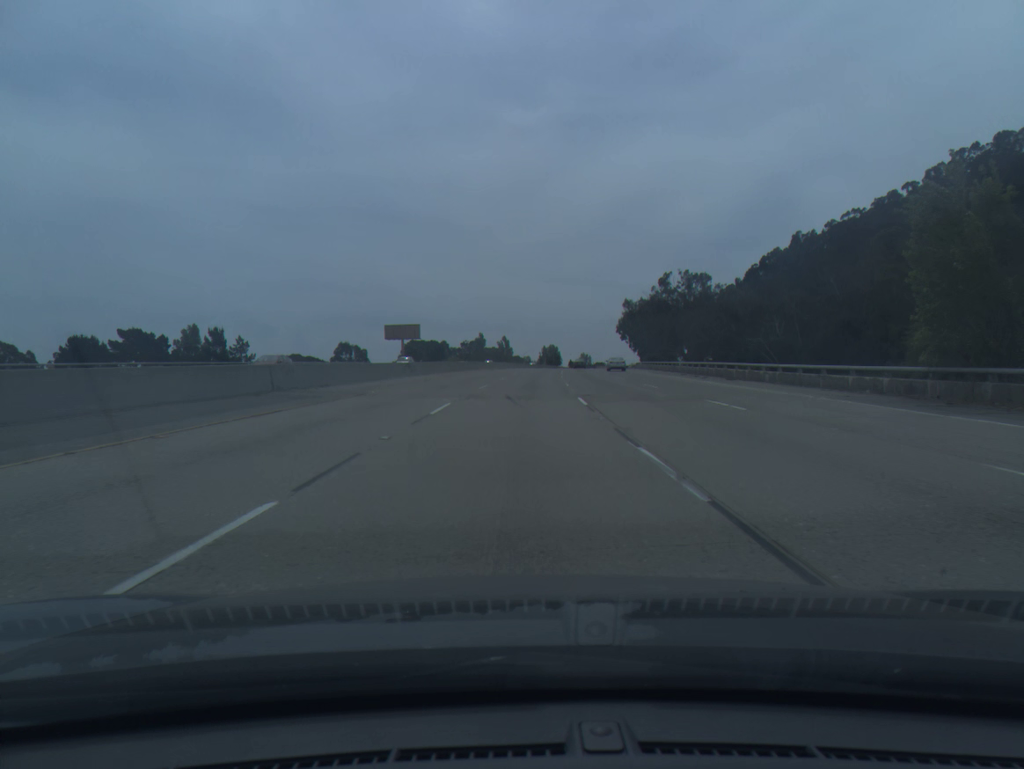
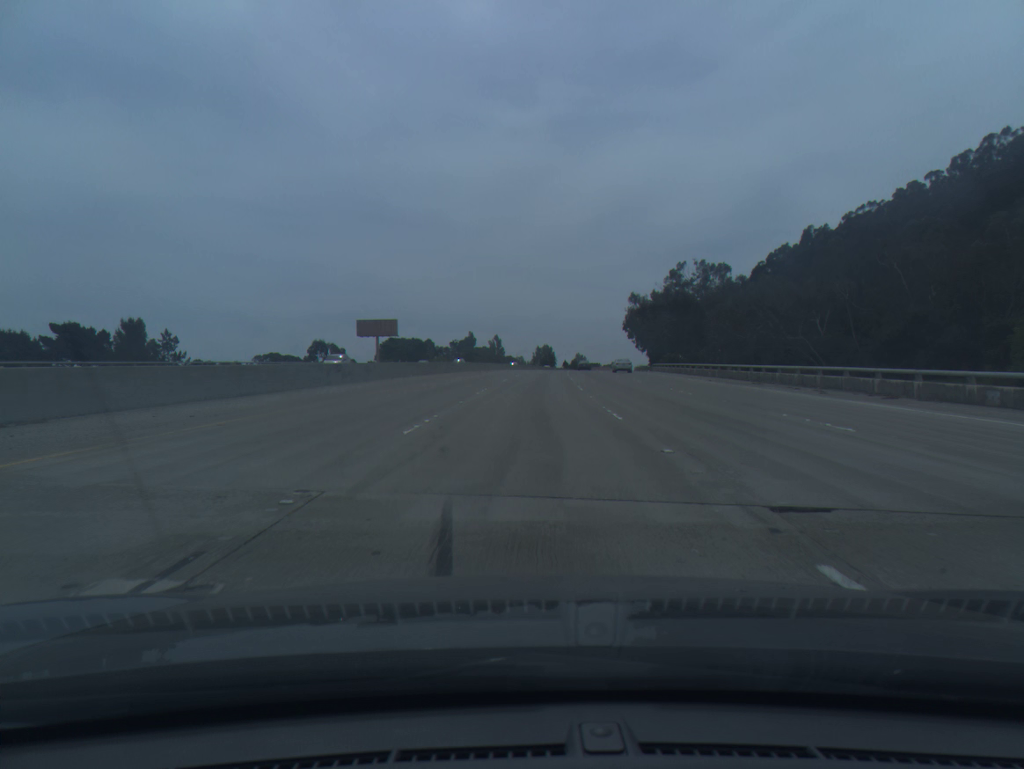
(+0.1, +20.0) m; +1°
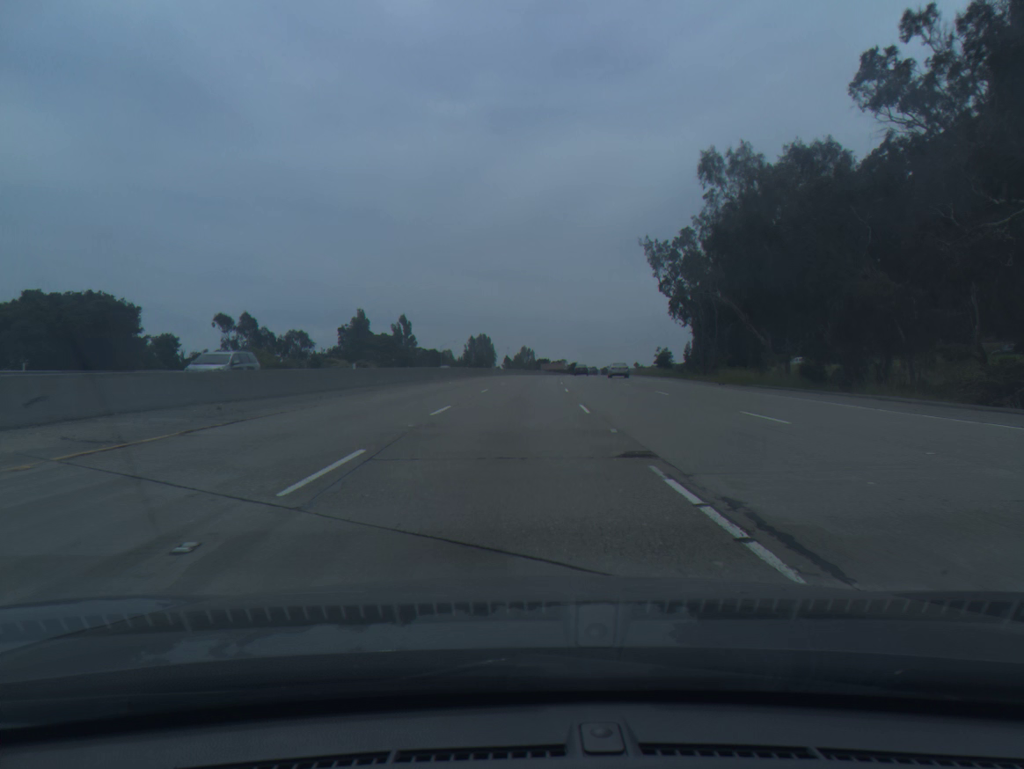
(+4.8, +100.4) m; +4°
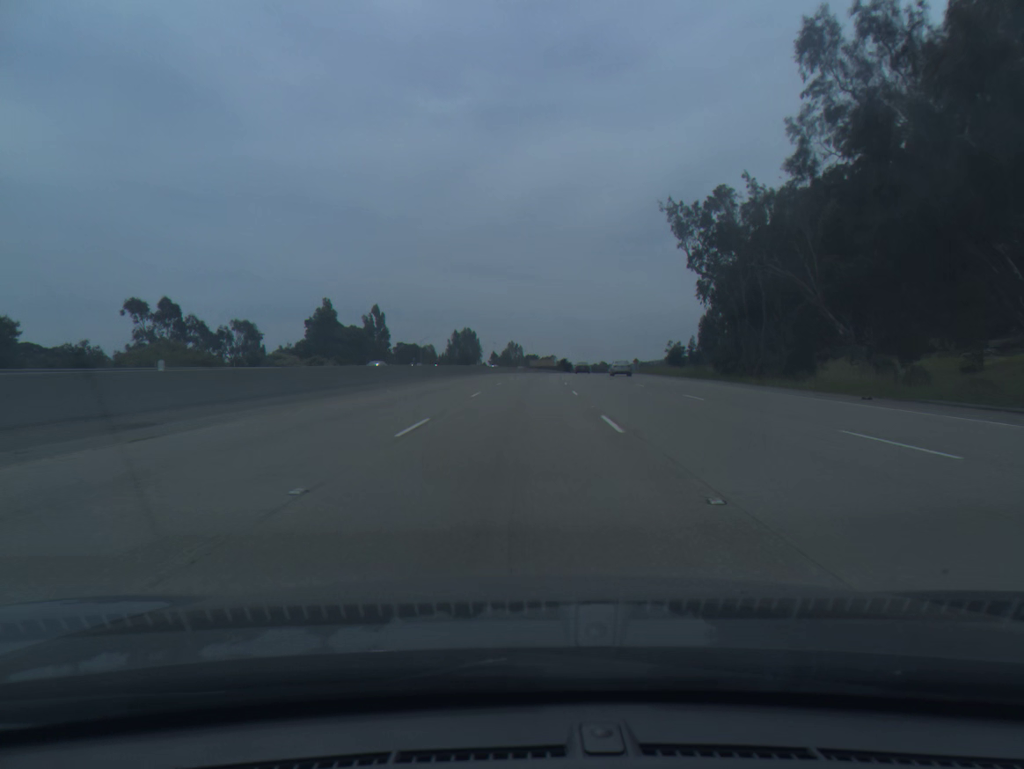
(+0.1, +20.2) m; +1°
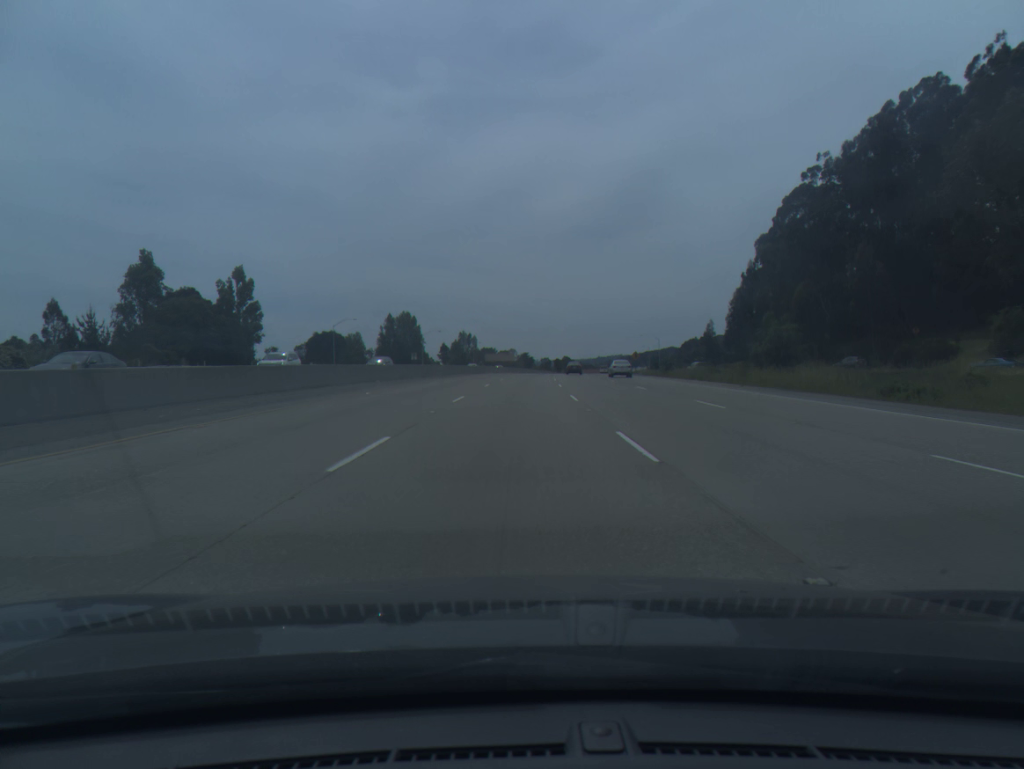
(+1.7, +60.7) m; +3°
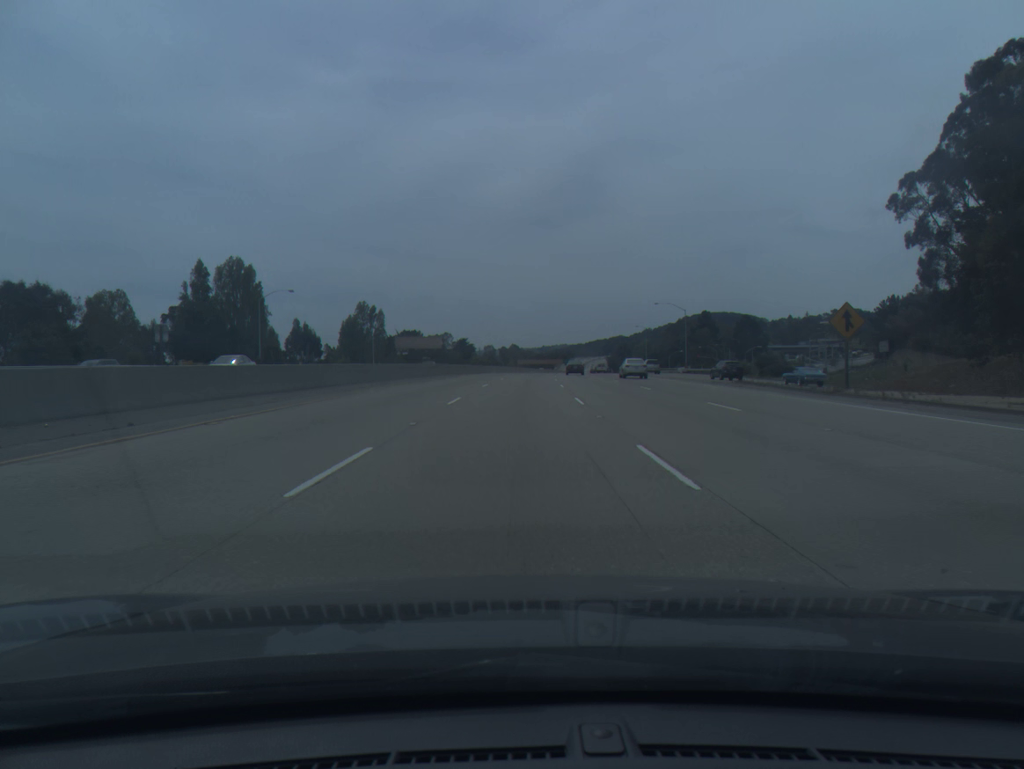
(+3.2, +101.5) m; +4°
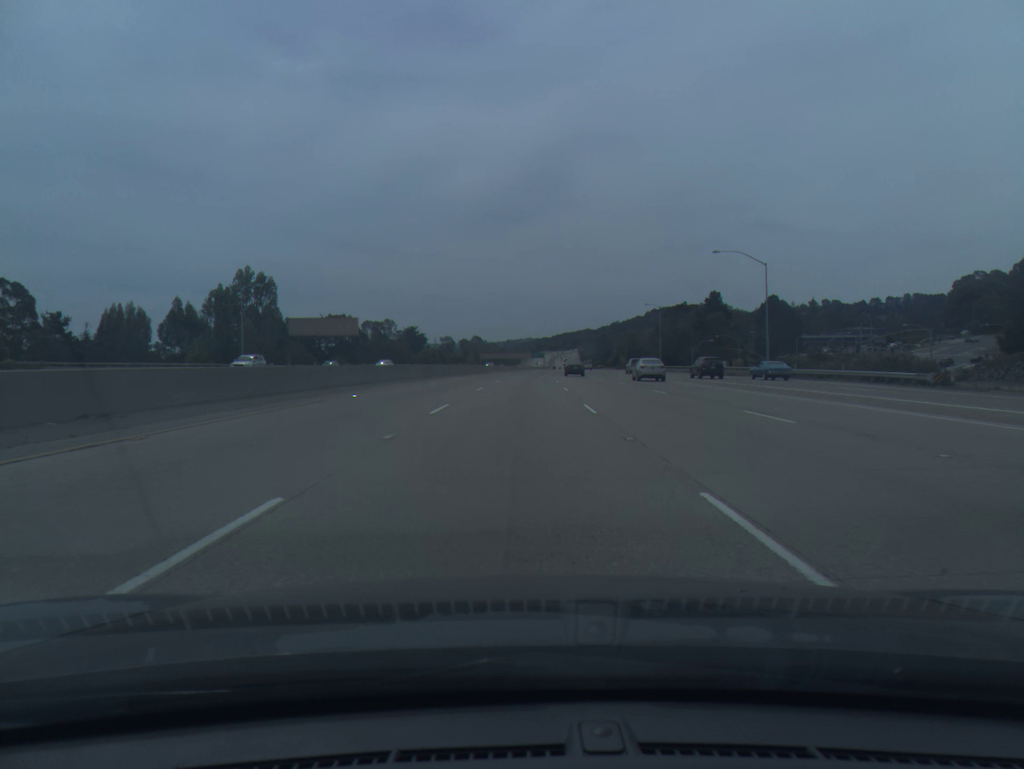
(+1.3, +60.9) m; +3°
